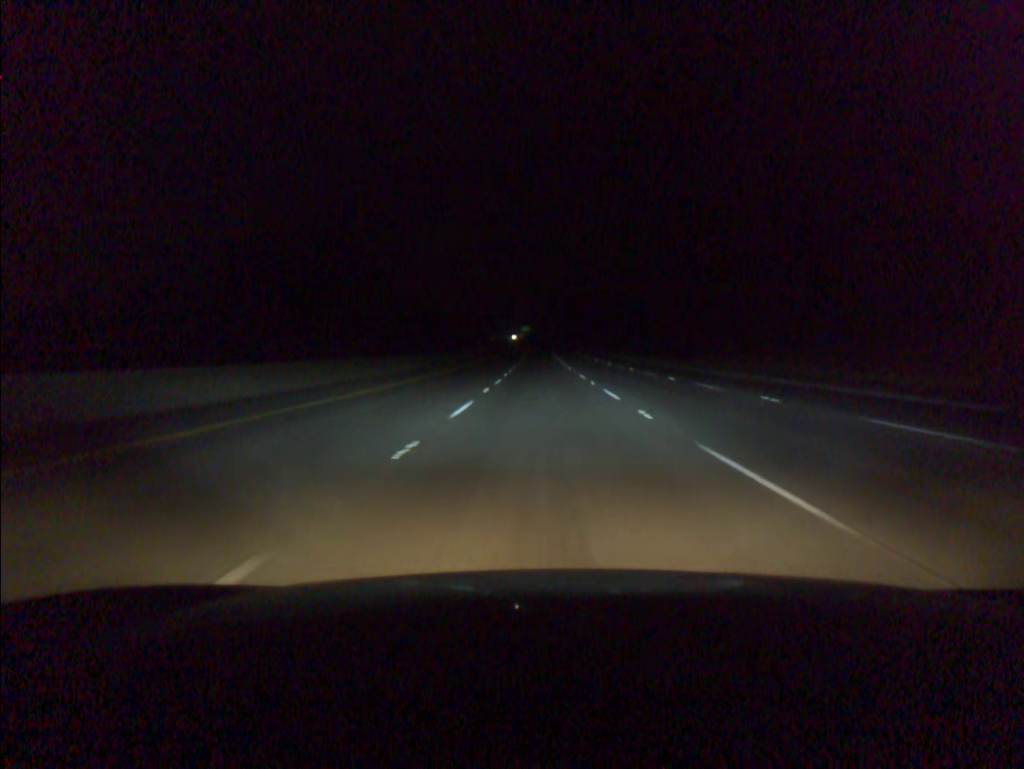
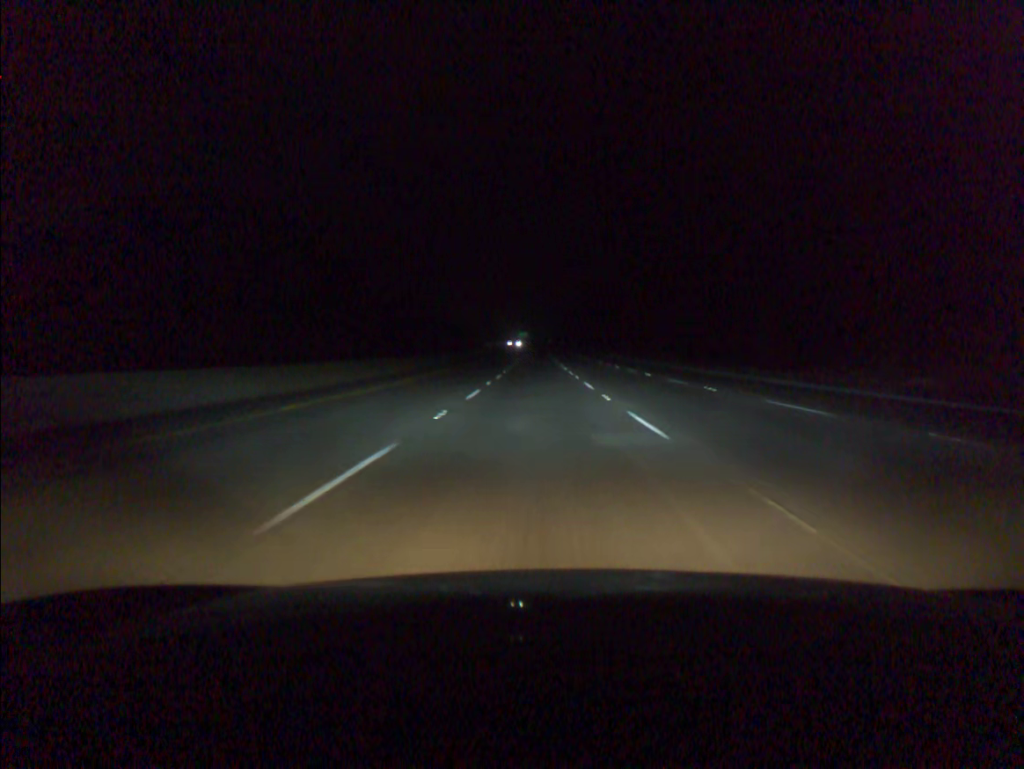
(+0.1, +38.1) m; 0°
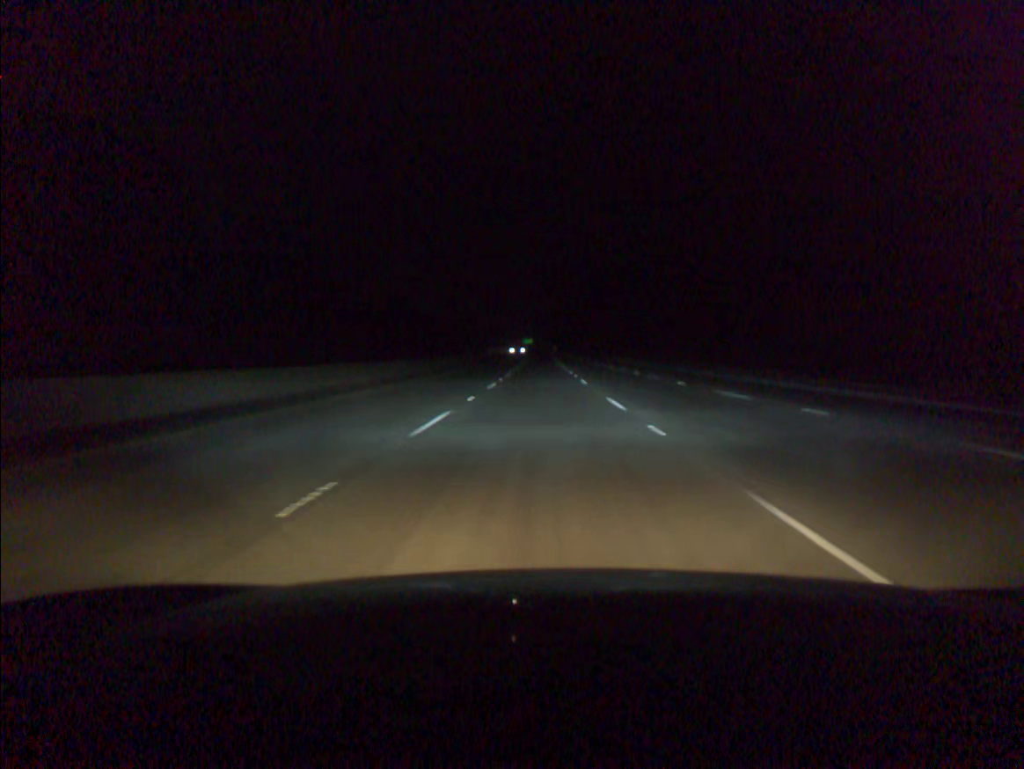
(-0.1, +38.0) m; 0°
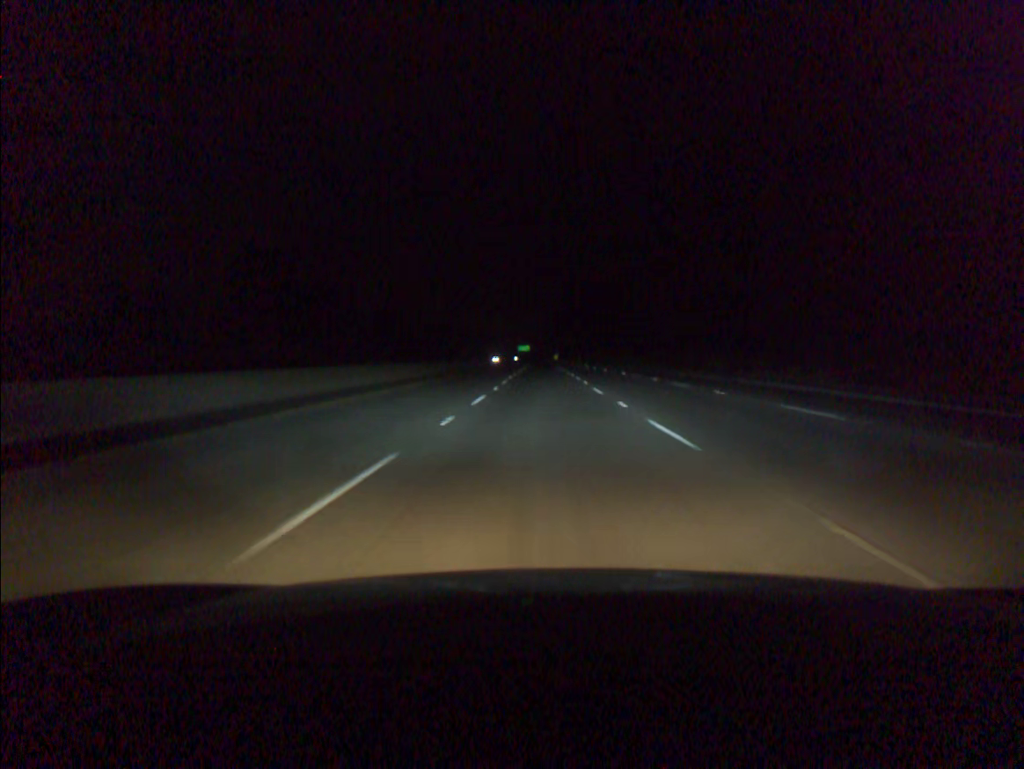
(-0.1, +94.3) m; 0°
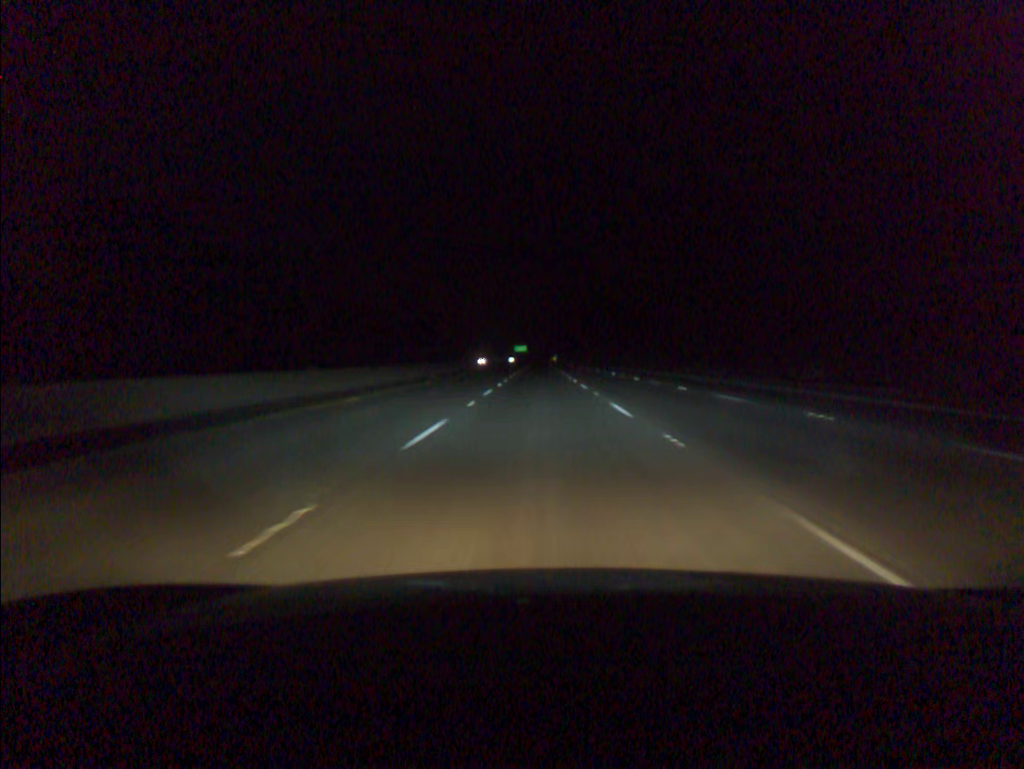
(+0.1, +37.8) m; 0°
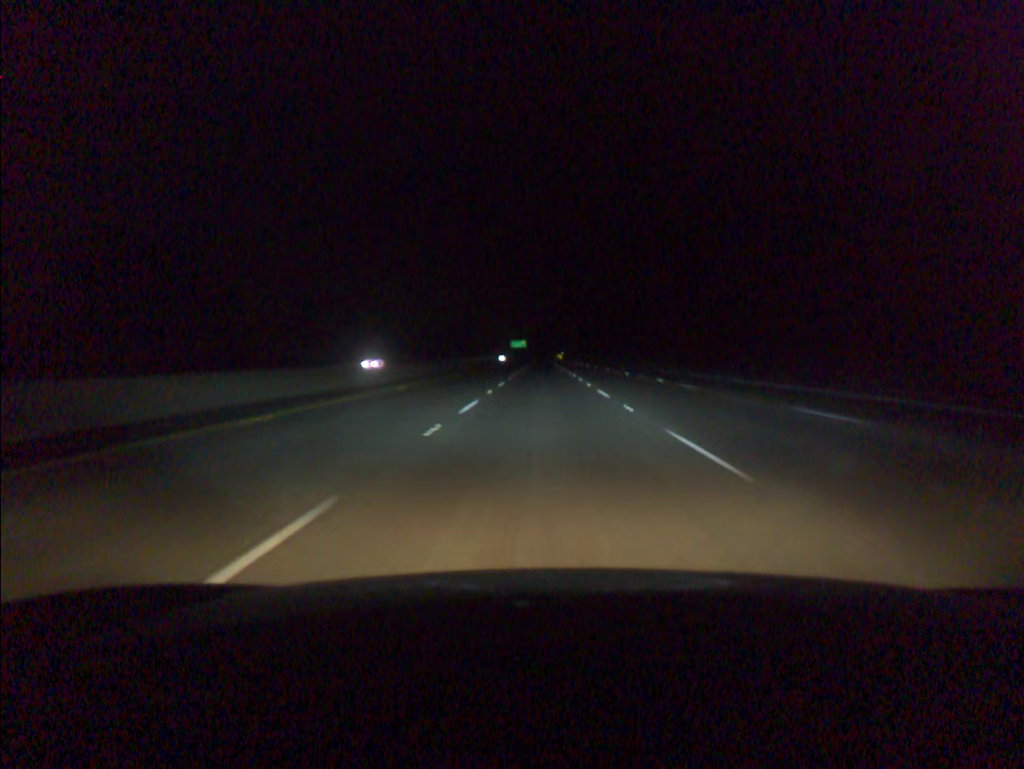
(-0.3, +95.3) m; 0°
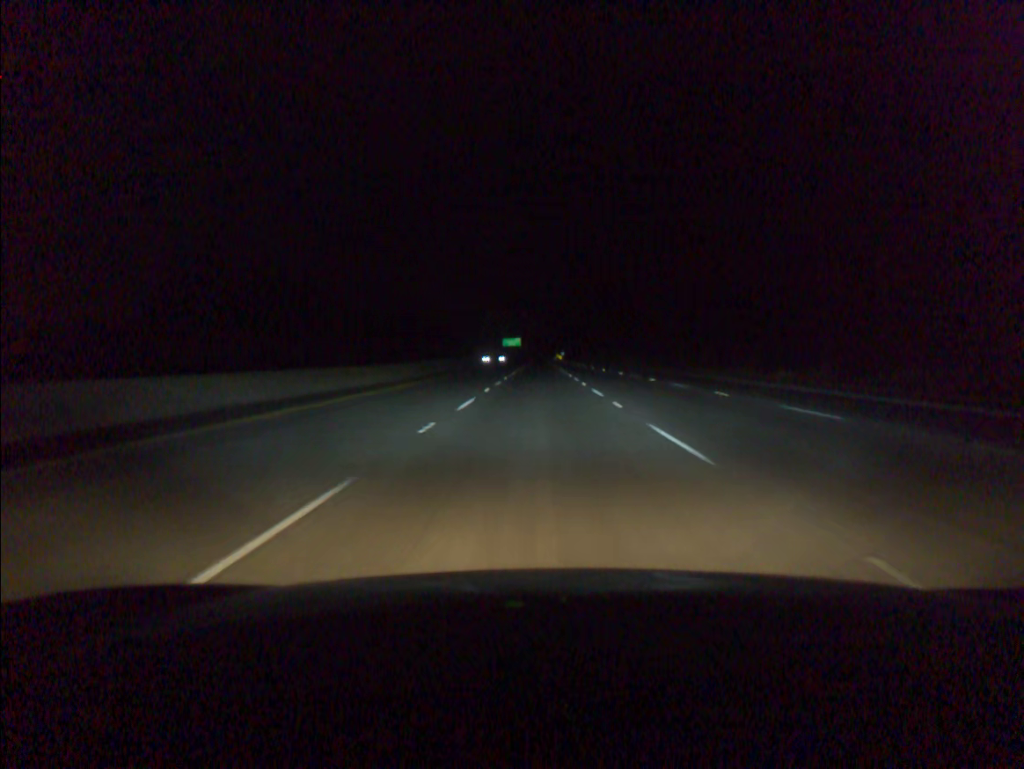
(+0.1, +57.4) m; 0°
